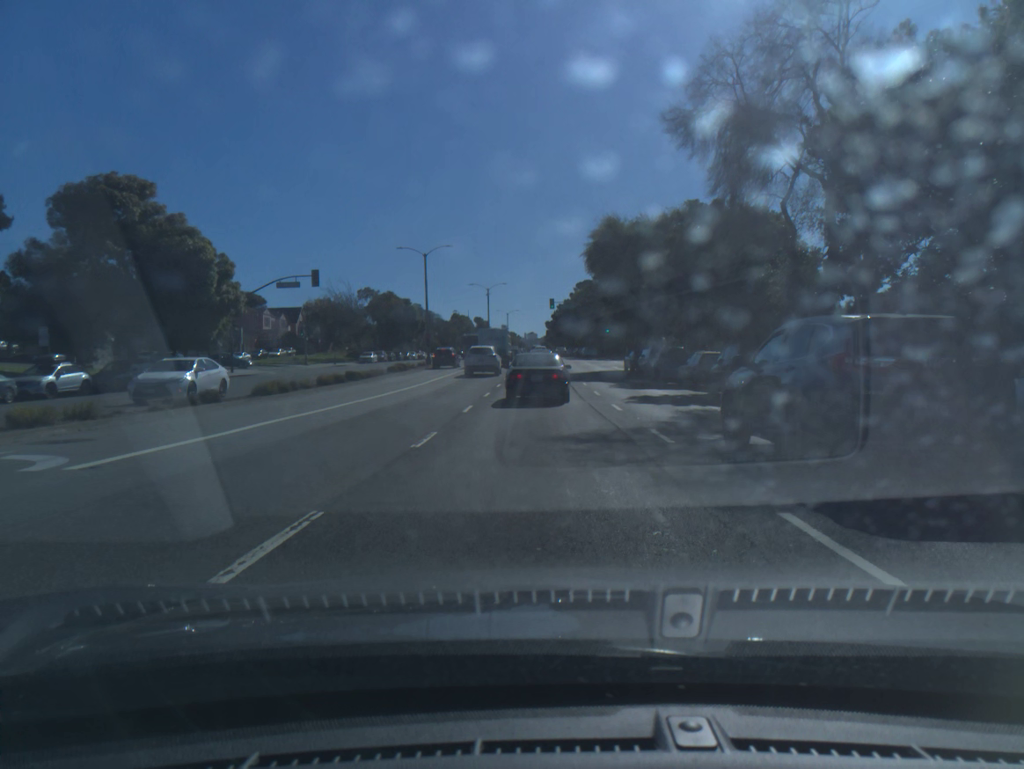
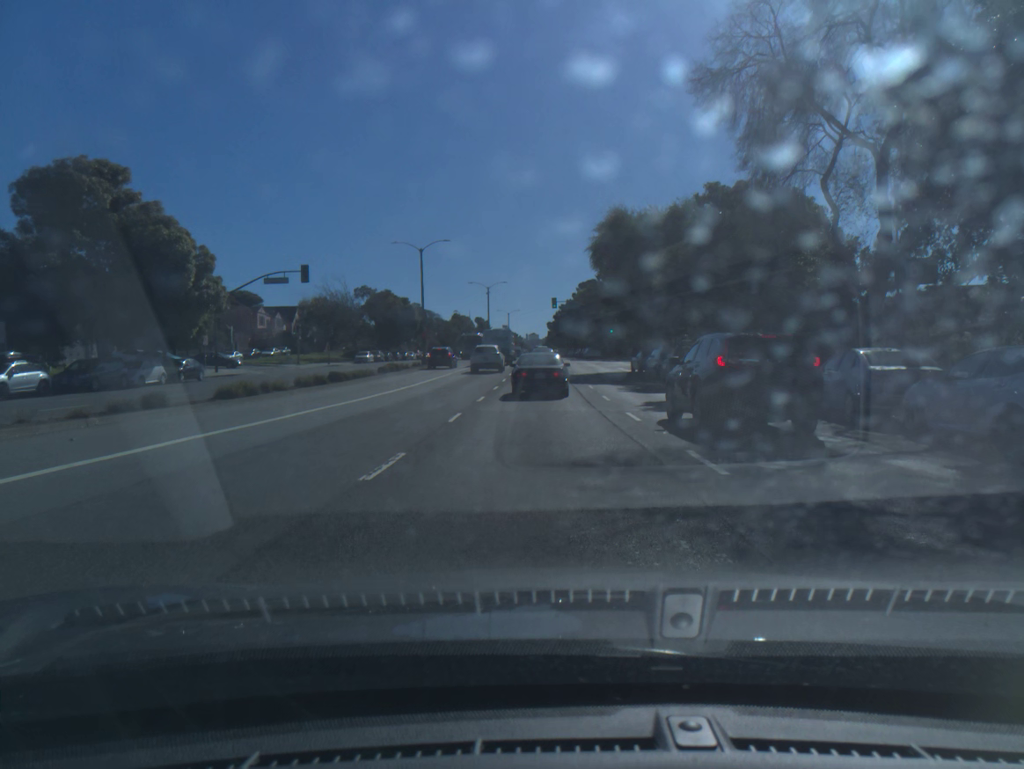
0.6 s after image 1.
(0.0, +3.2) m; 0°
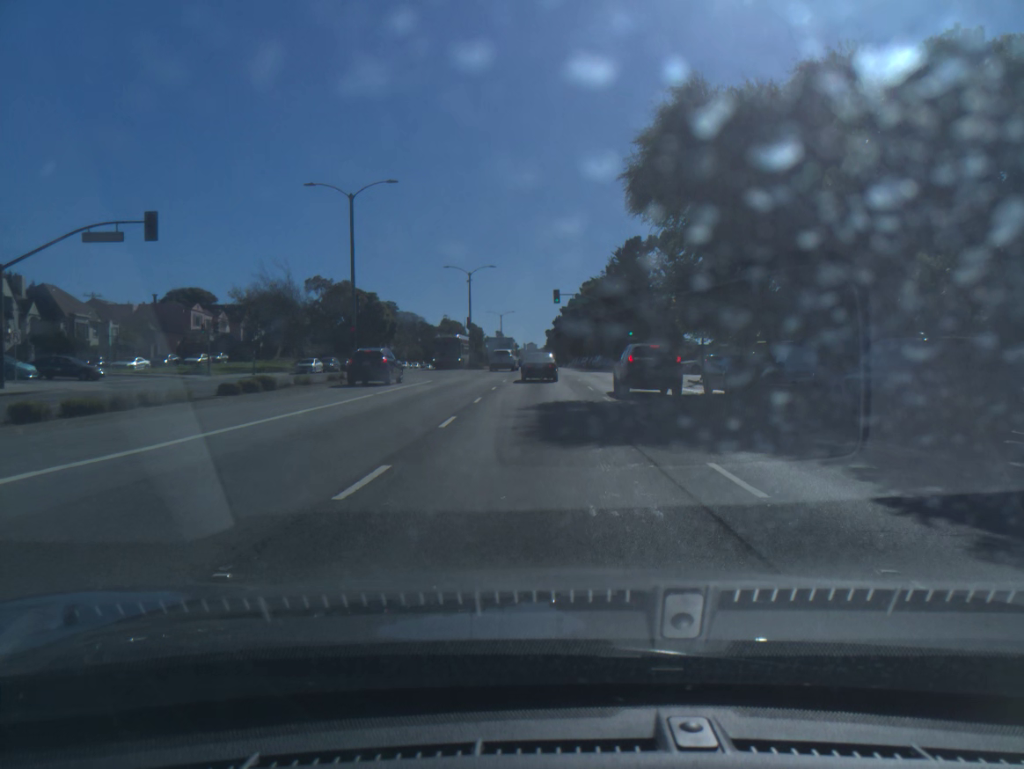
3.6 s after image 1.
(+0.1, +22.6) m; 0°
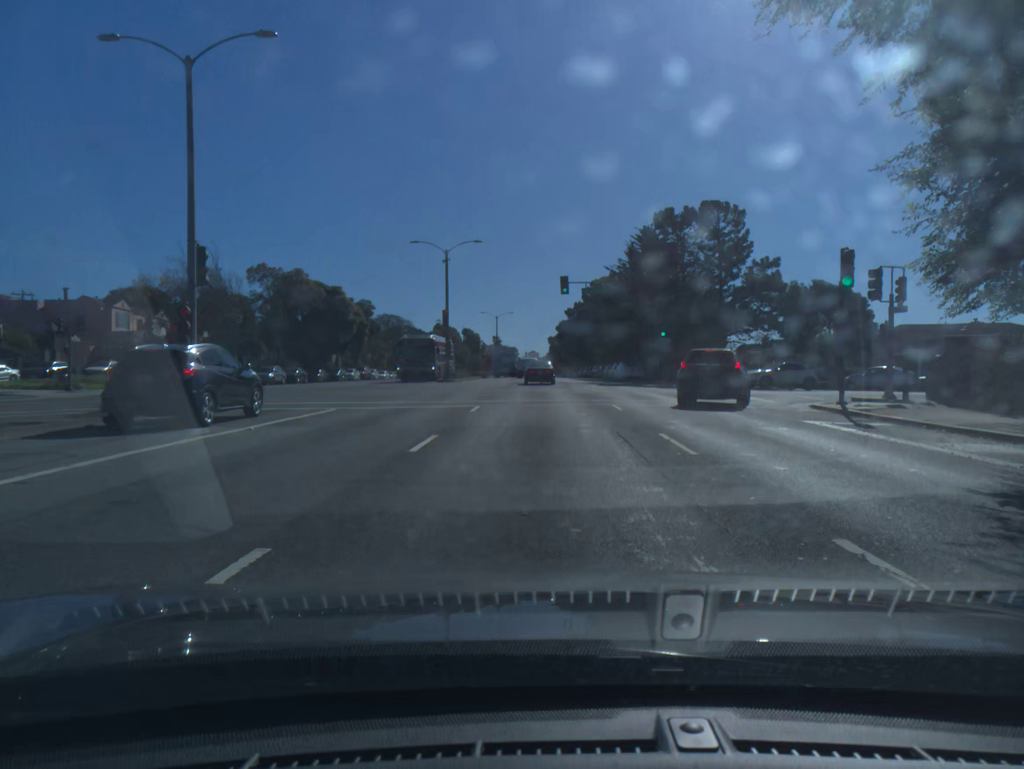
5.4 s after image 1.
(0.0, +18.5) m; 0°
